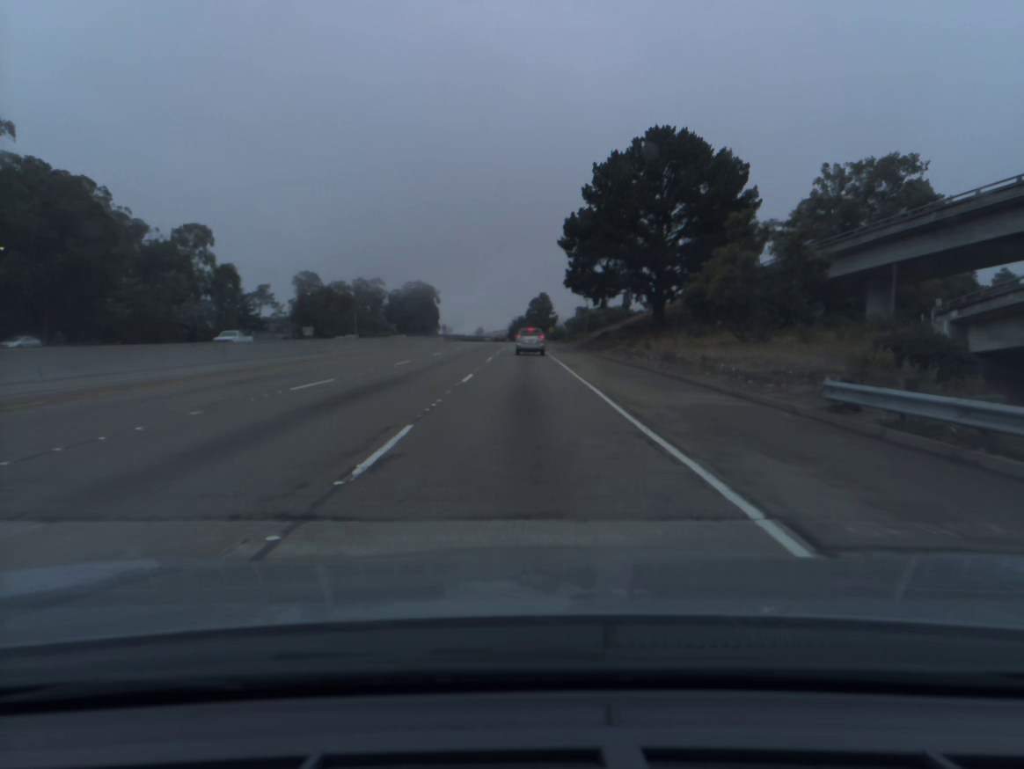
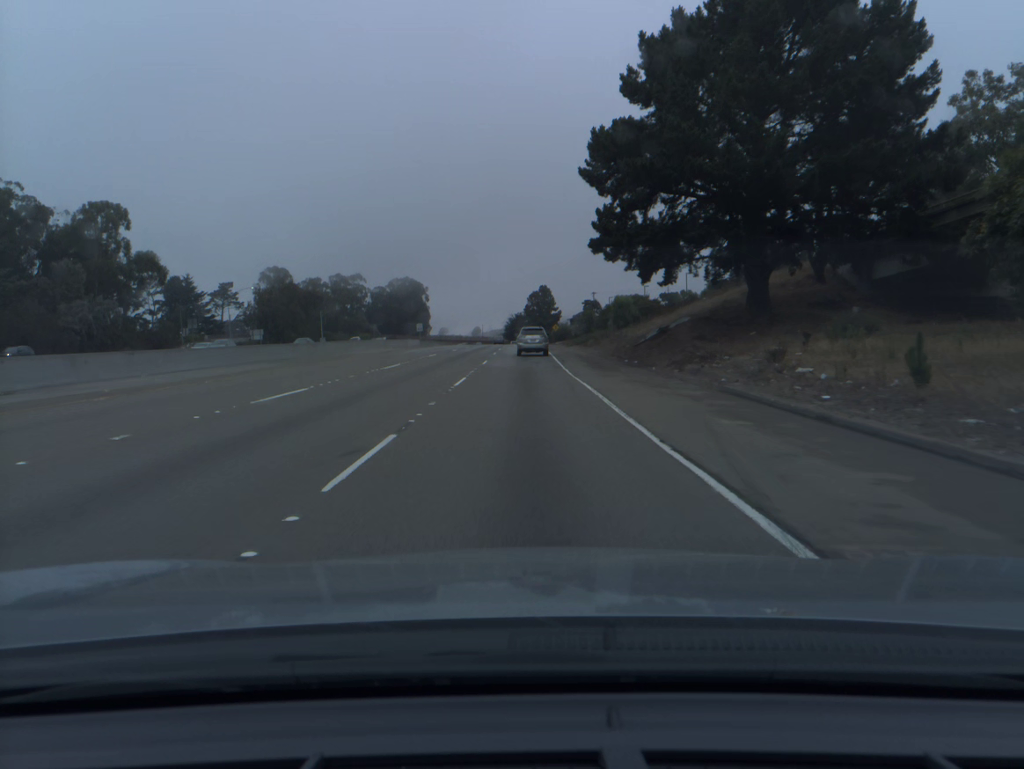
(0.0, +31.5) m; 0°
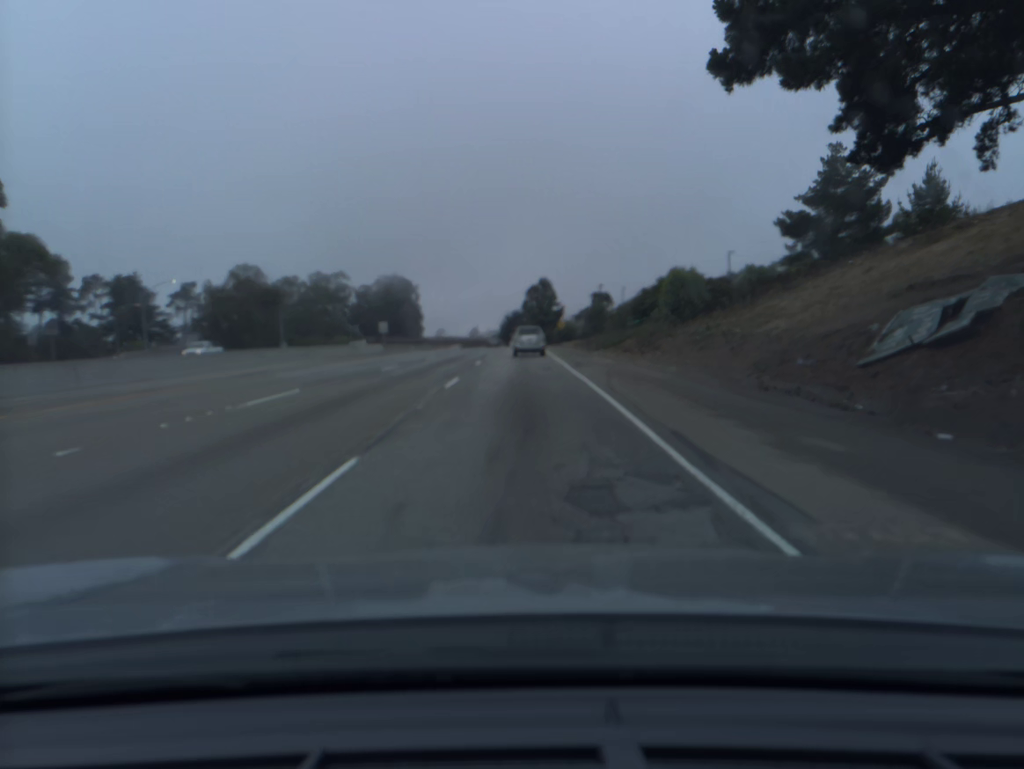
(+0.1, +30.4) m; 0°
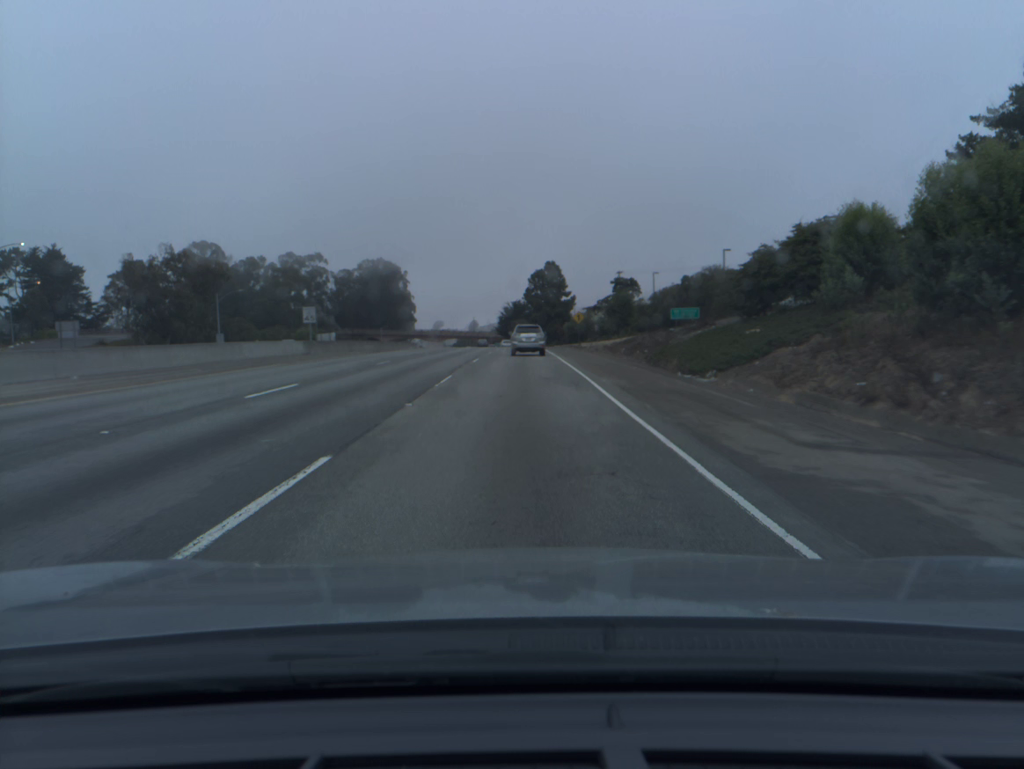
(0.0, +29.3) m; 0°
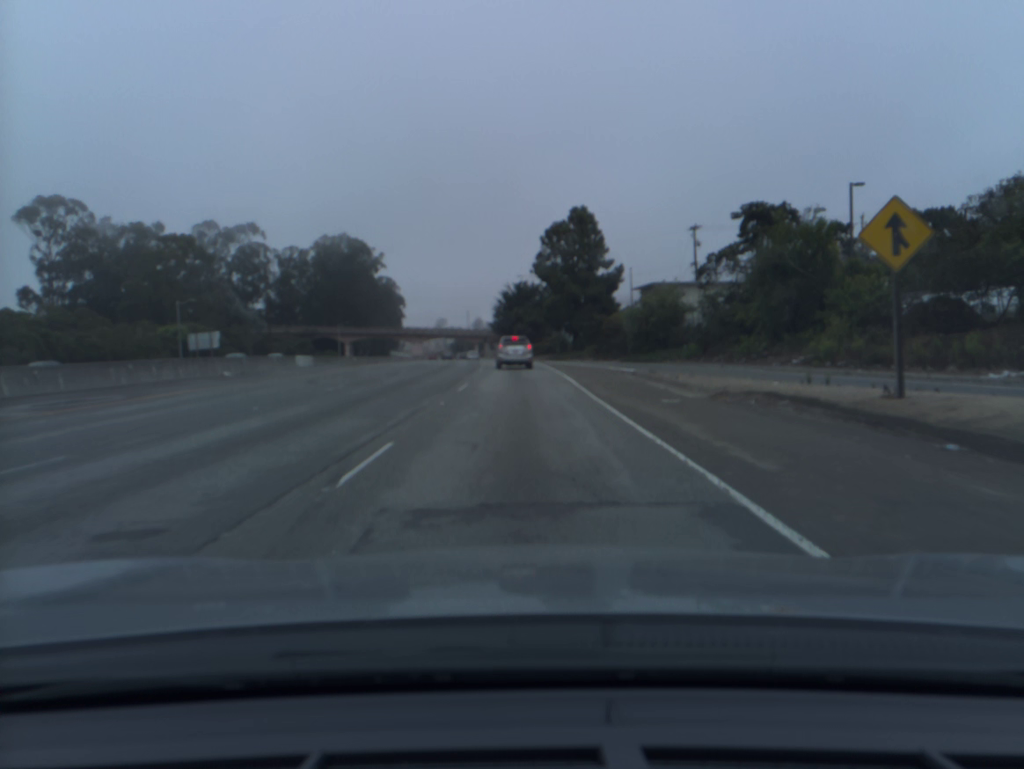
(-0.3, +70.2) m; 0°
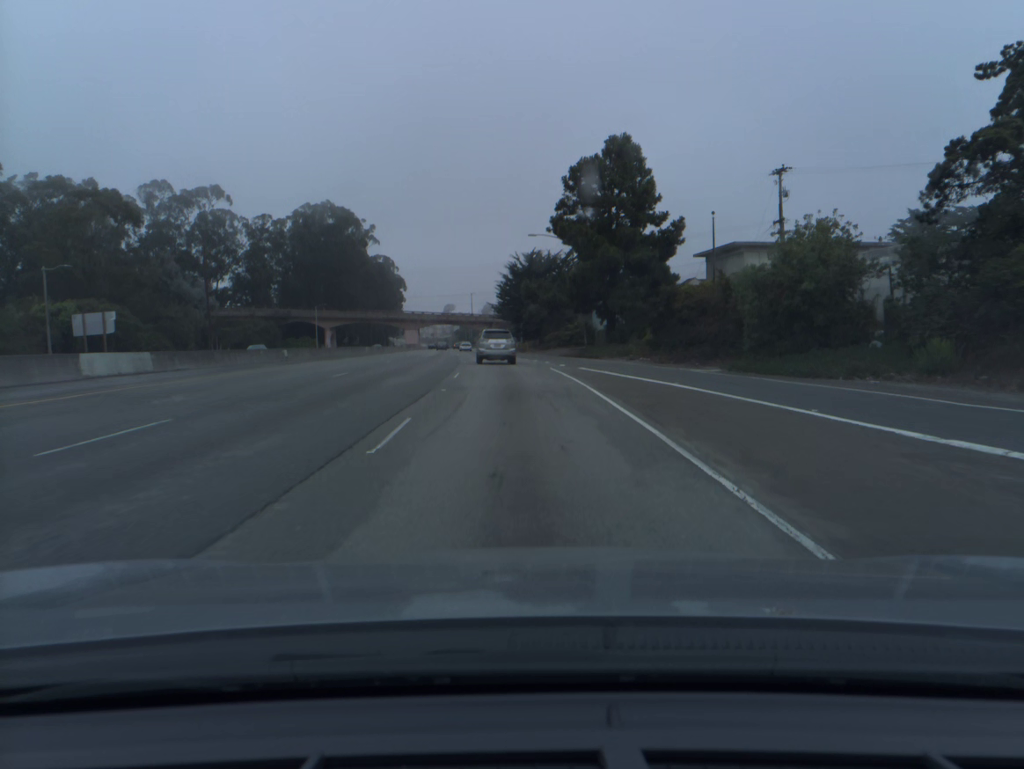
(-0.2, +27.4) m; -1°
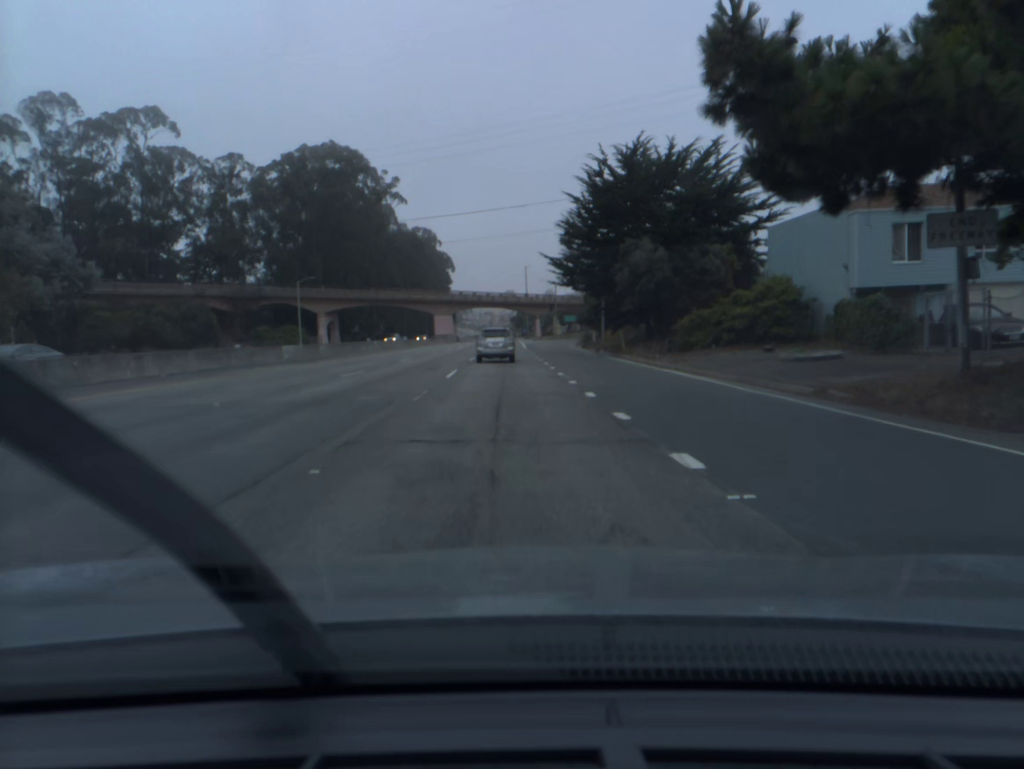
(-1.6, +51.3) m; -4°
